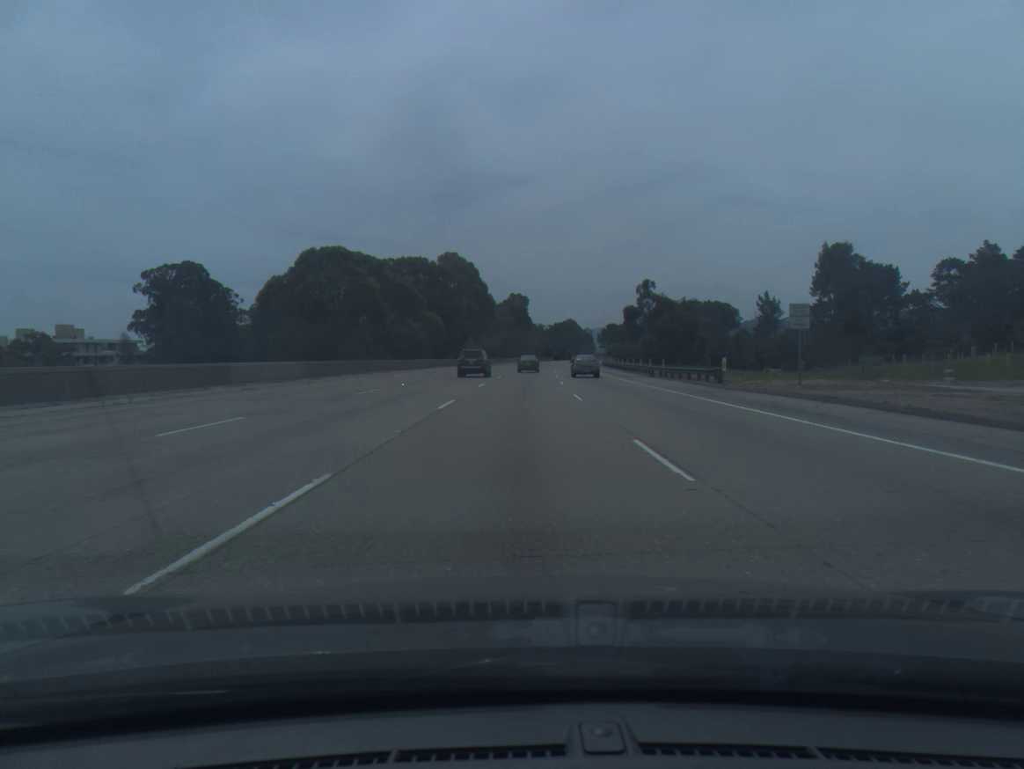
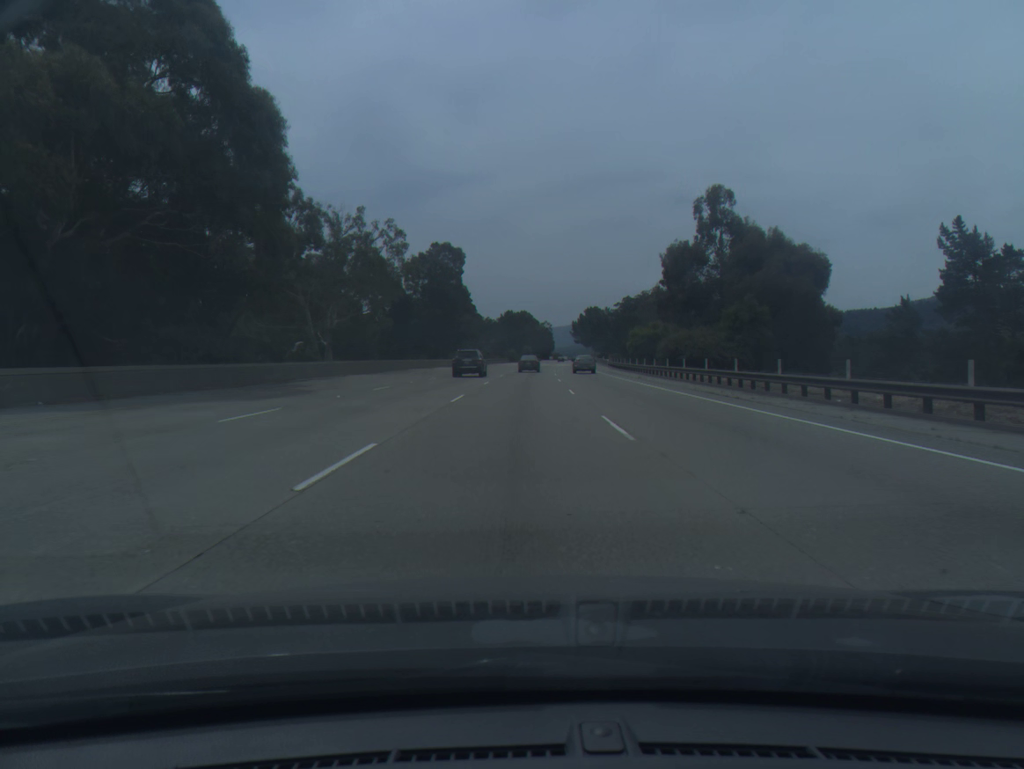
(+3.2, +98.9) m; +4°
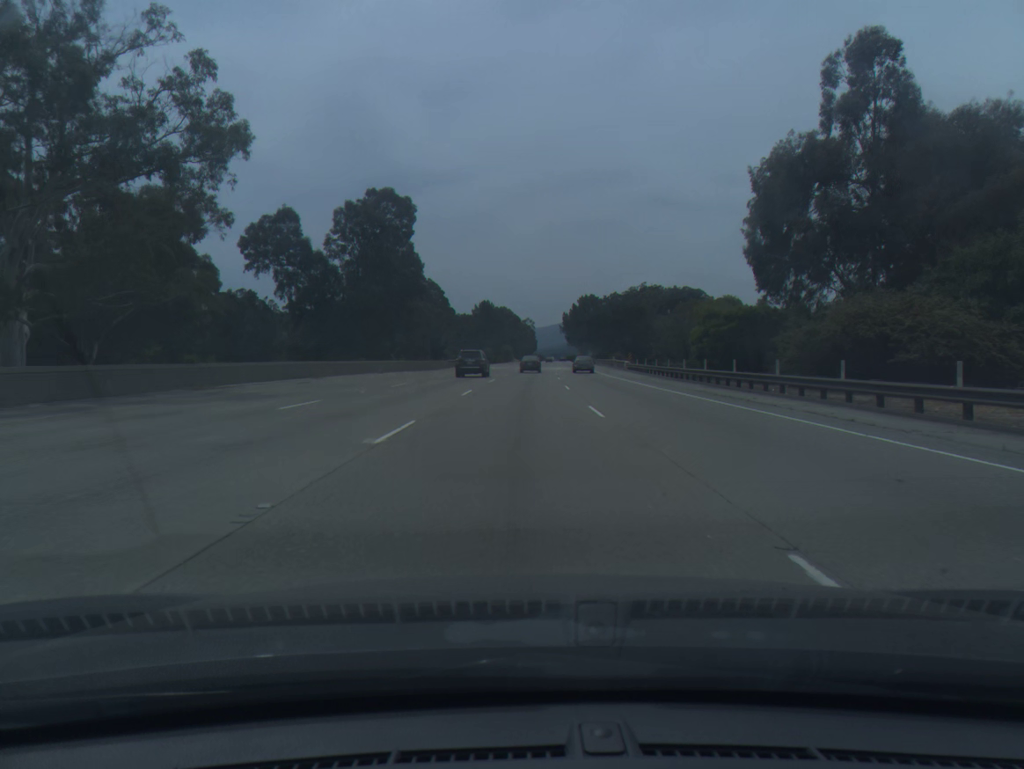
(+0.5, +39.9) m; +1°
